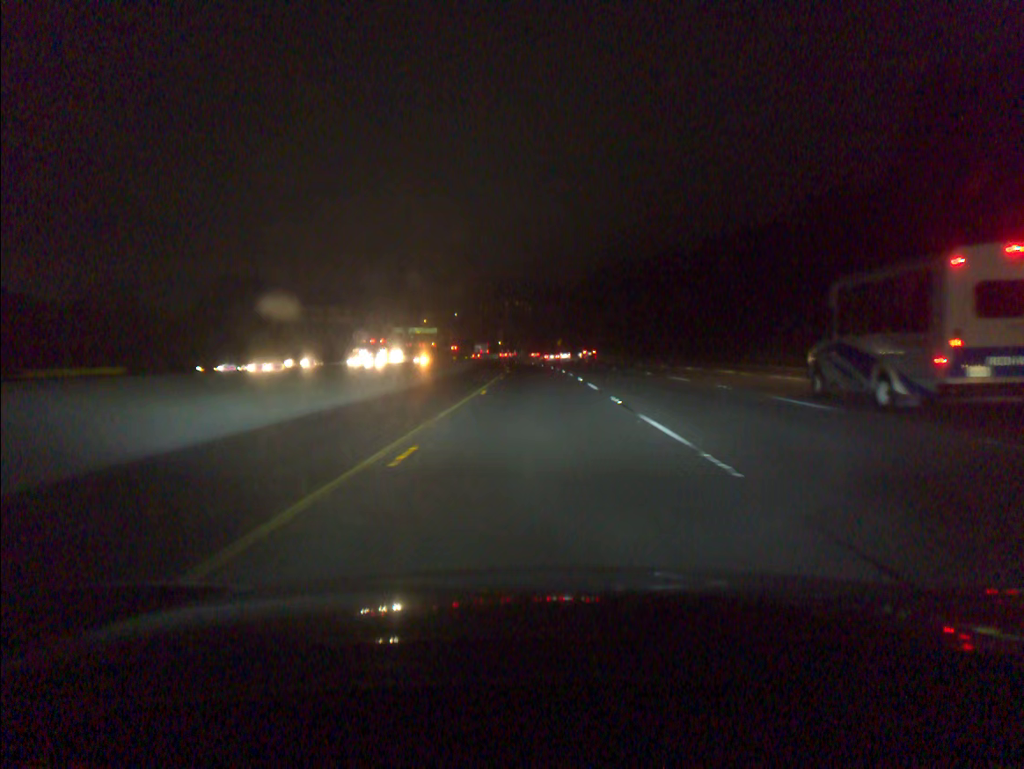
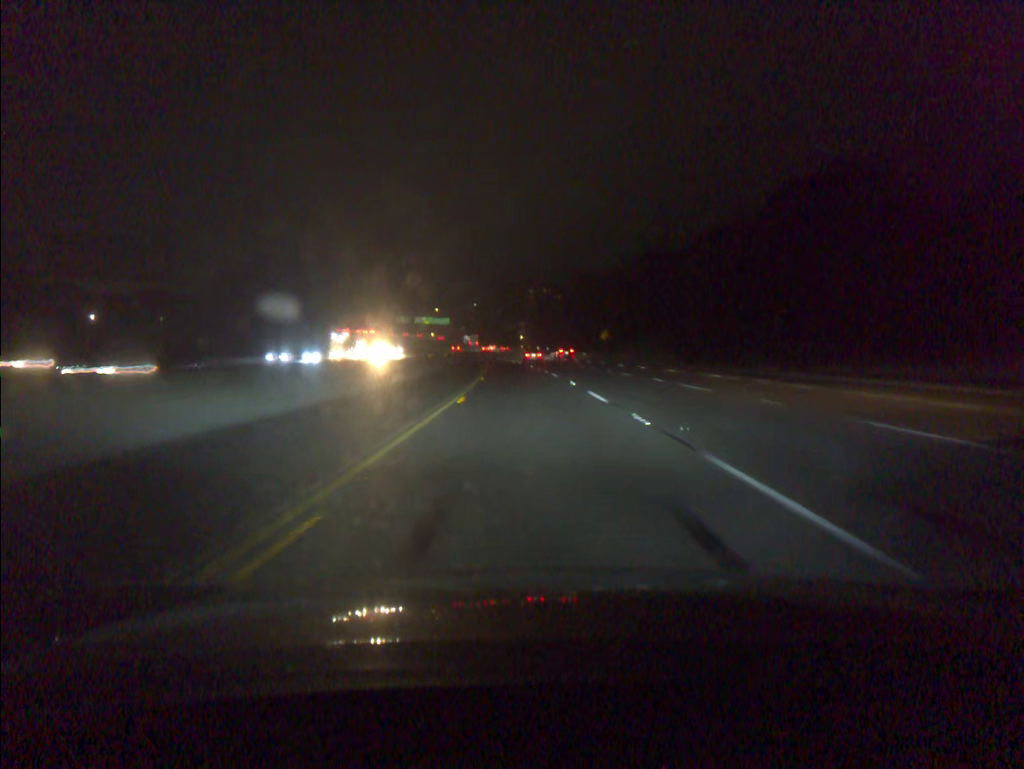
(-0.8, +62.8) m; -2°
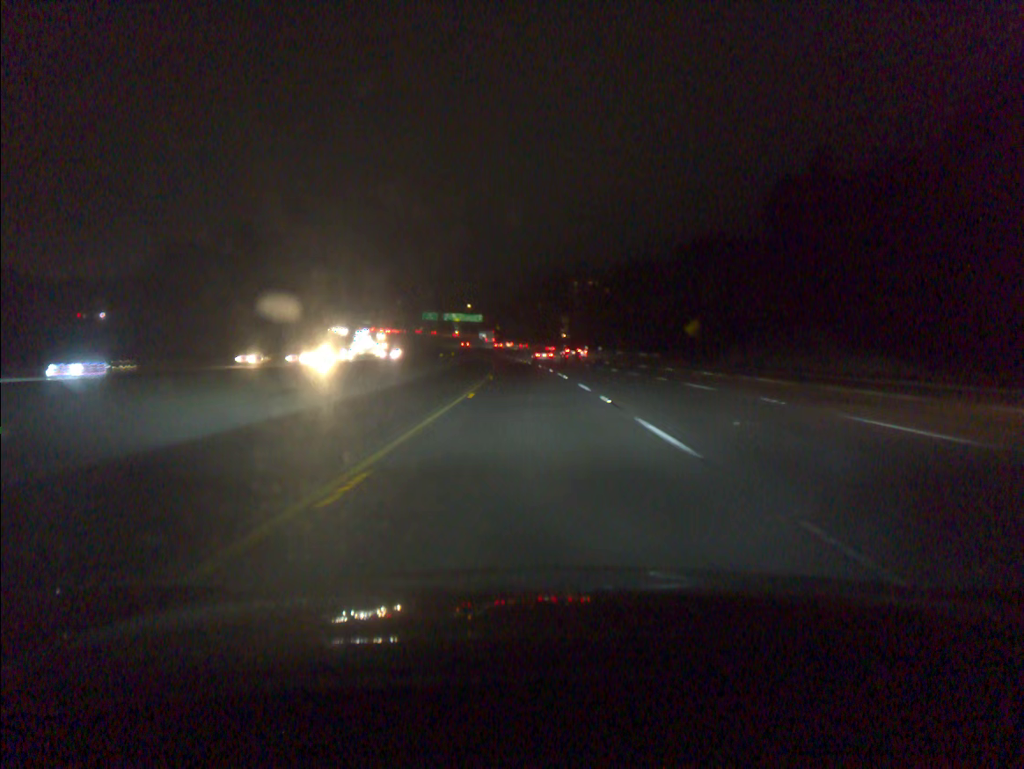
(-1.1, +41.8) m; -3°
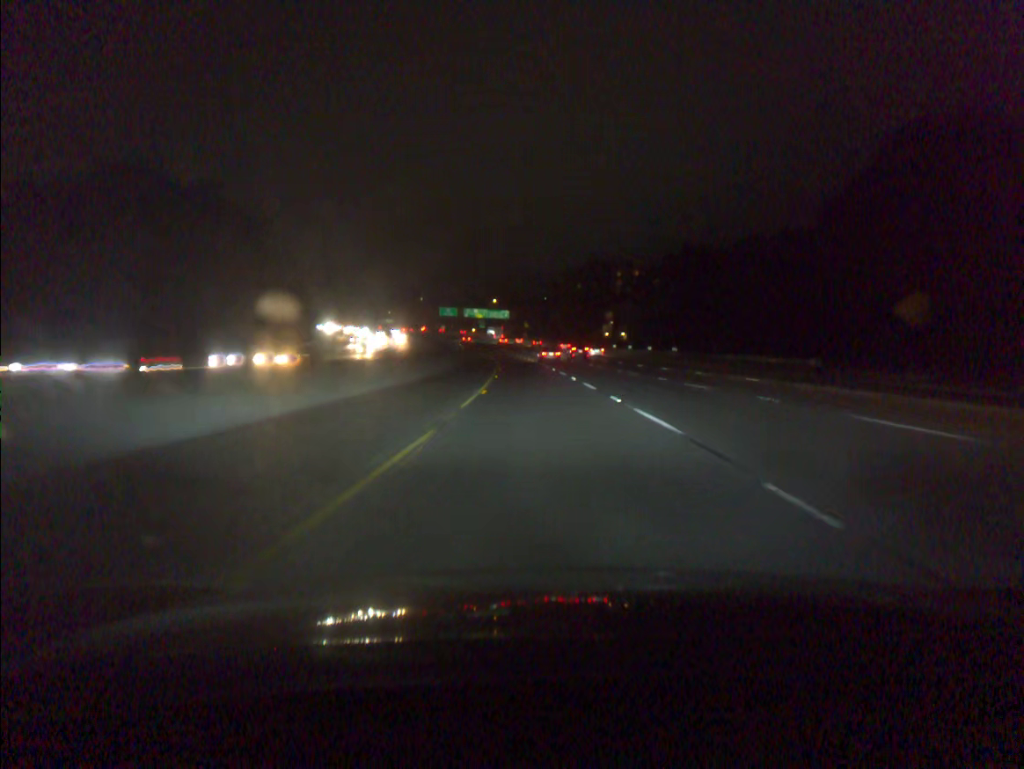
(-1.0, +41.8) m; -2°
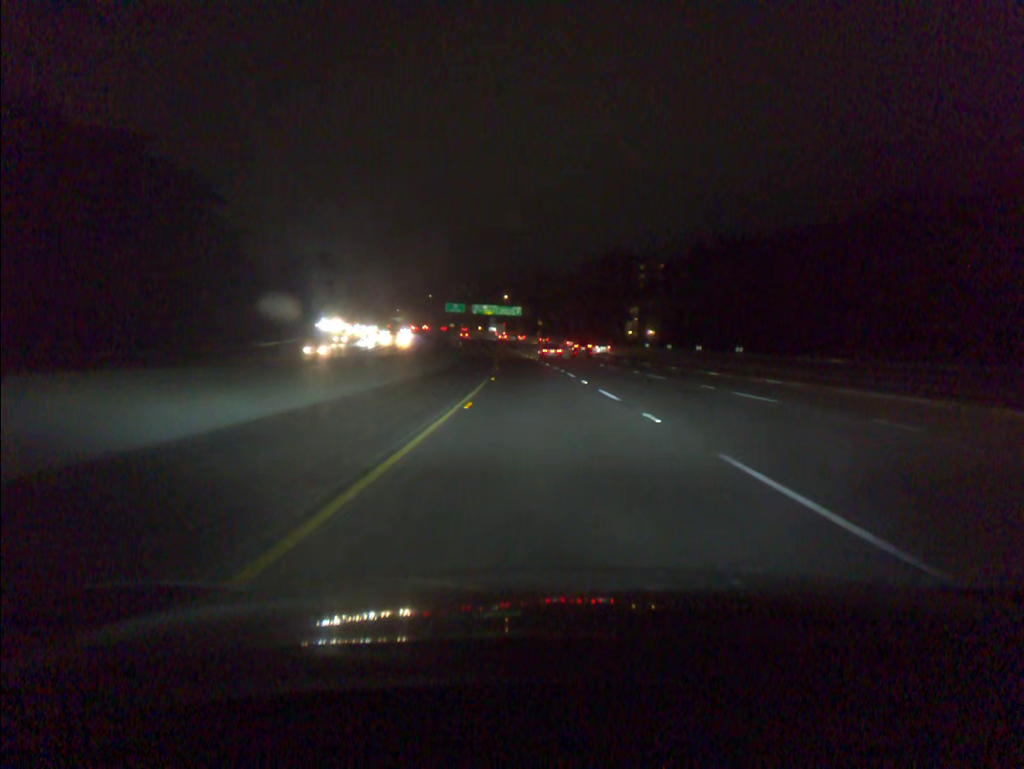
(-0.2, +20.9) m; -1°
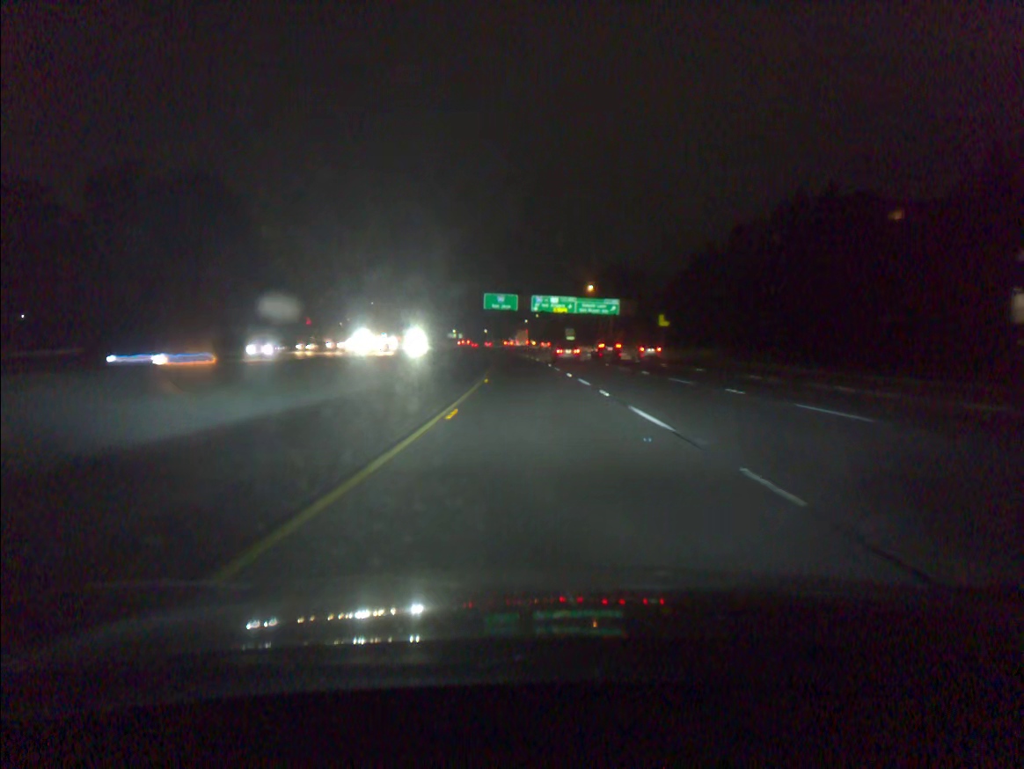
(-5.1, +104.6) m; -6°
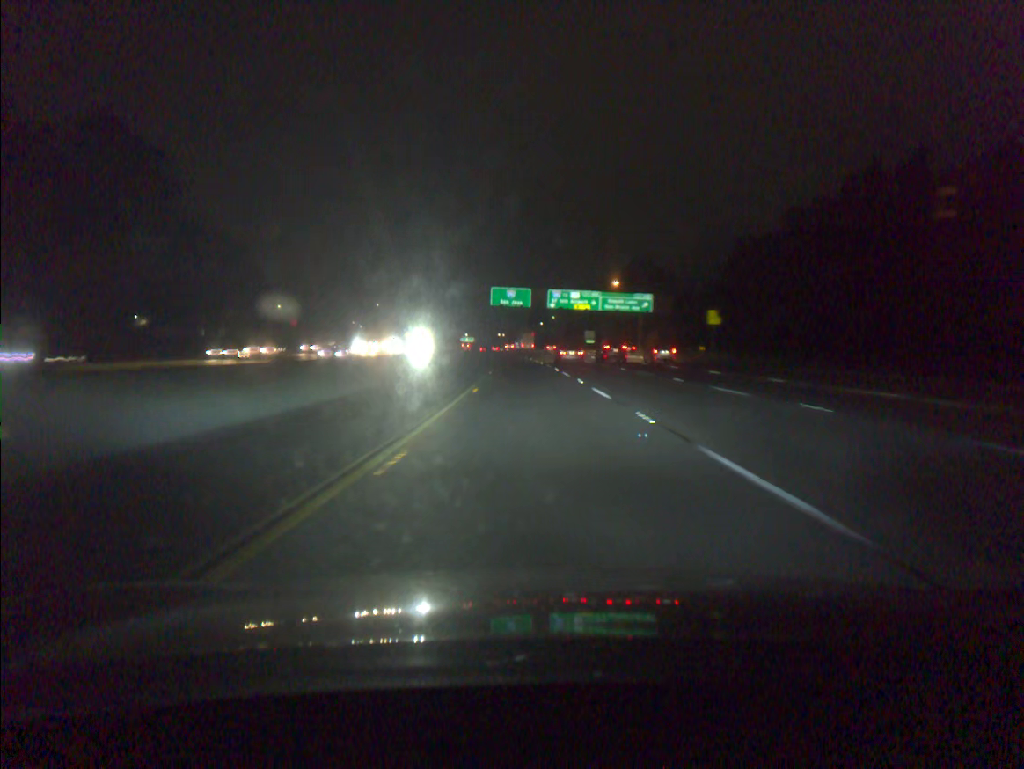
(-0.2, +20.8) m; -1°
